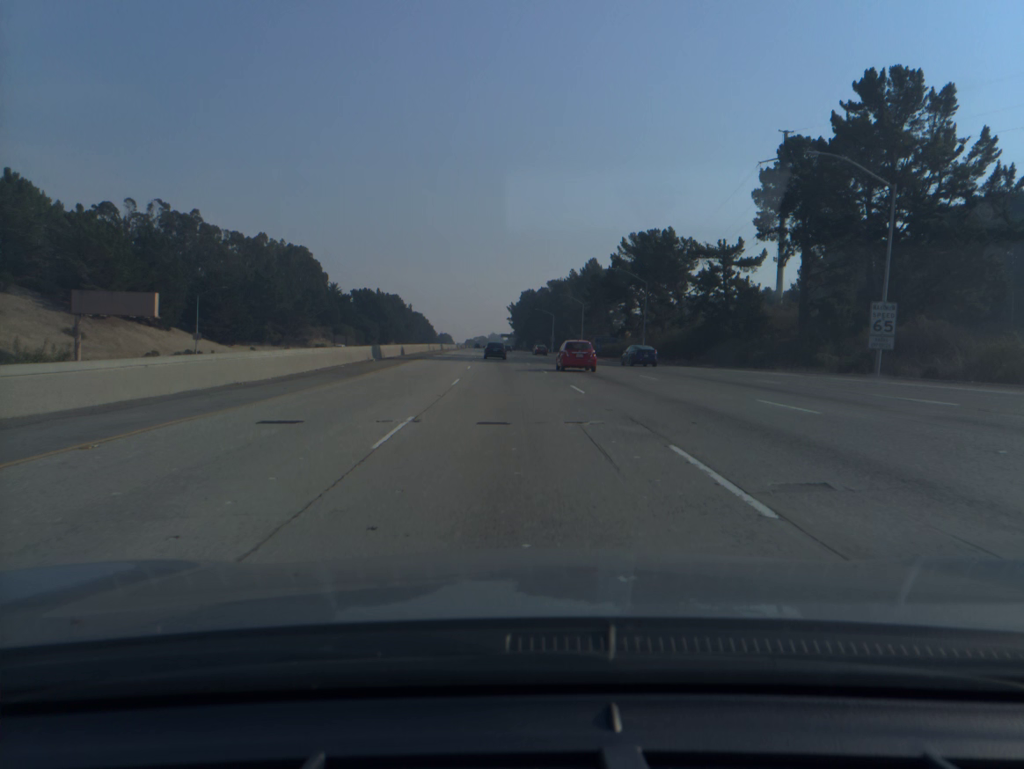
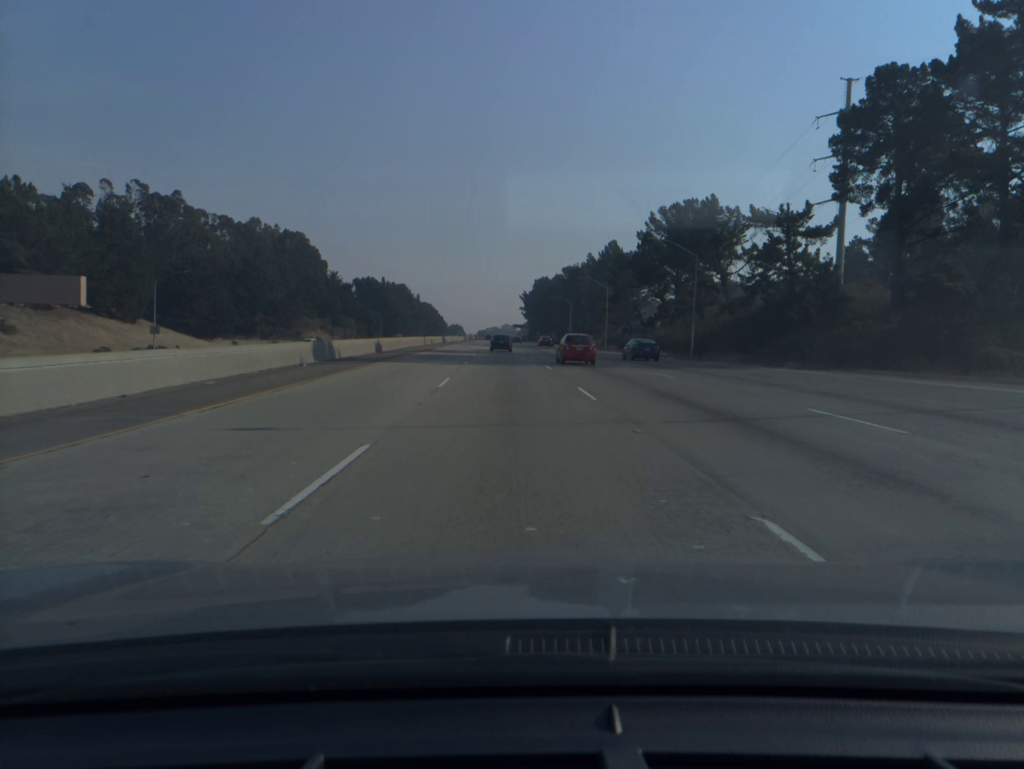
(-0.2, +18.3) m; -1°
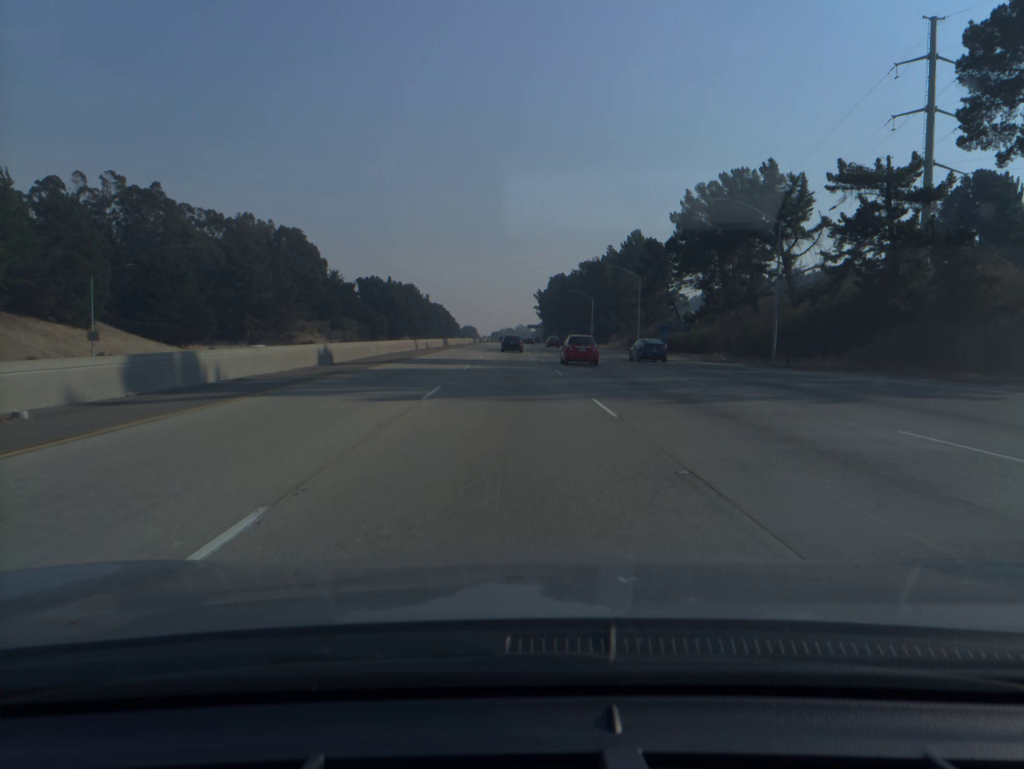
(-0.1, +18.3) m; -1°
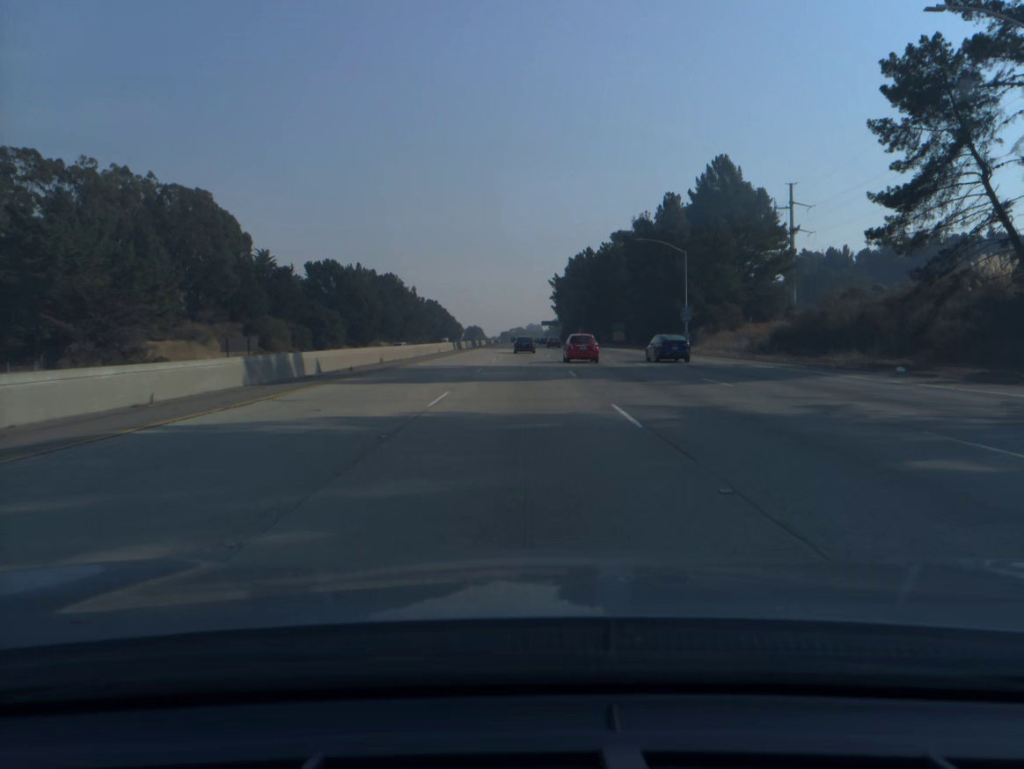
(-1.1, +73.9) m; -1°
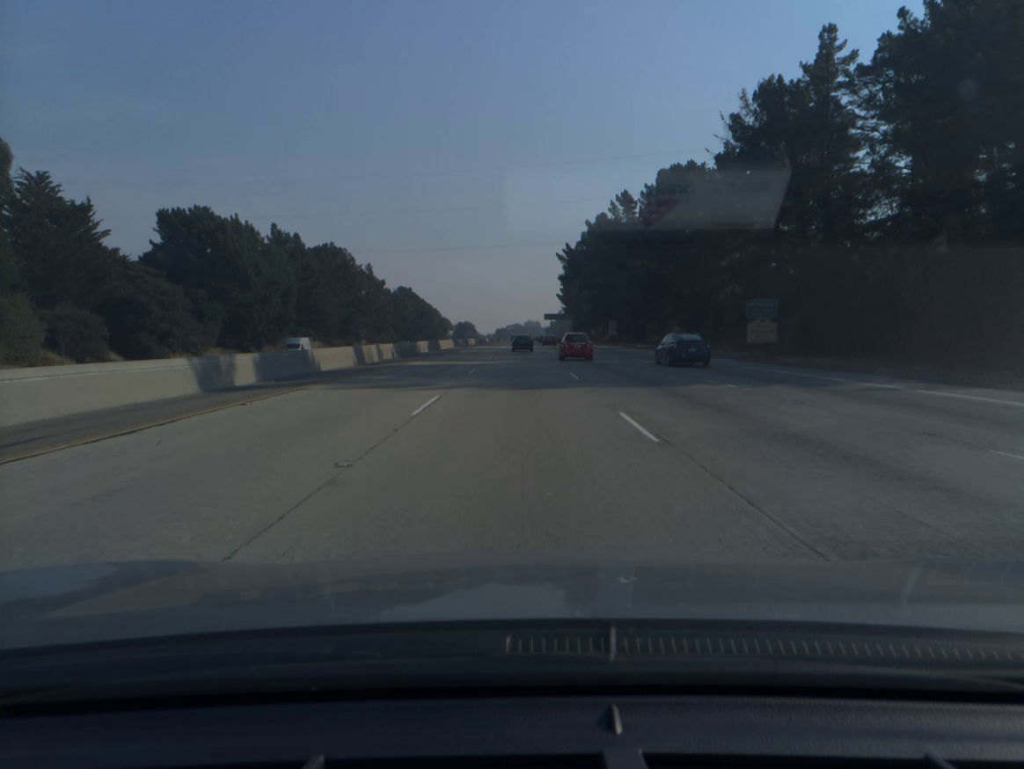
(+0.2, +74.7) m; 0°
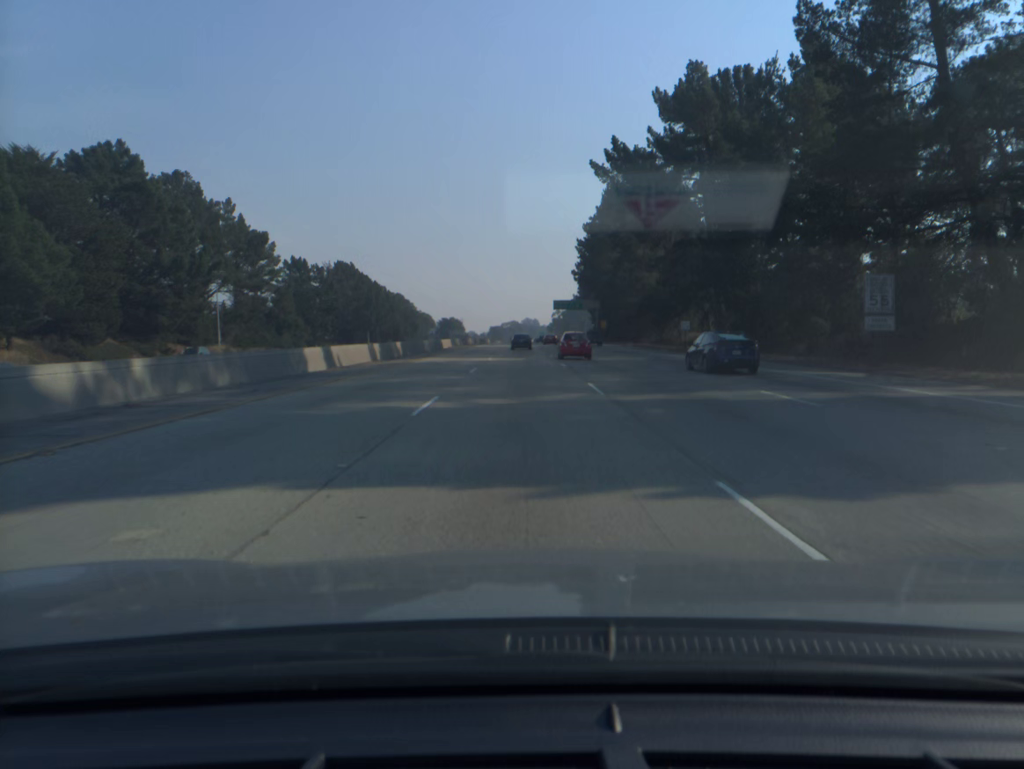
(0.0, +94.2) m; 0°
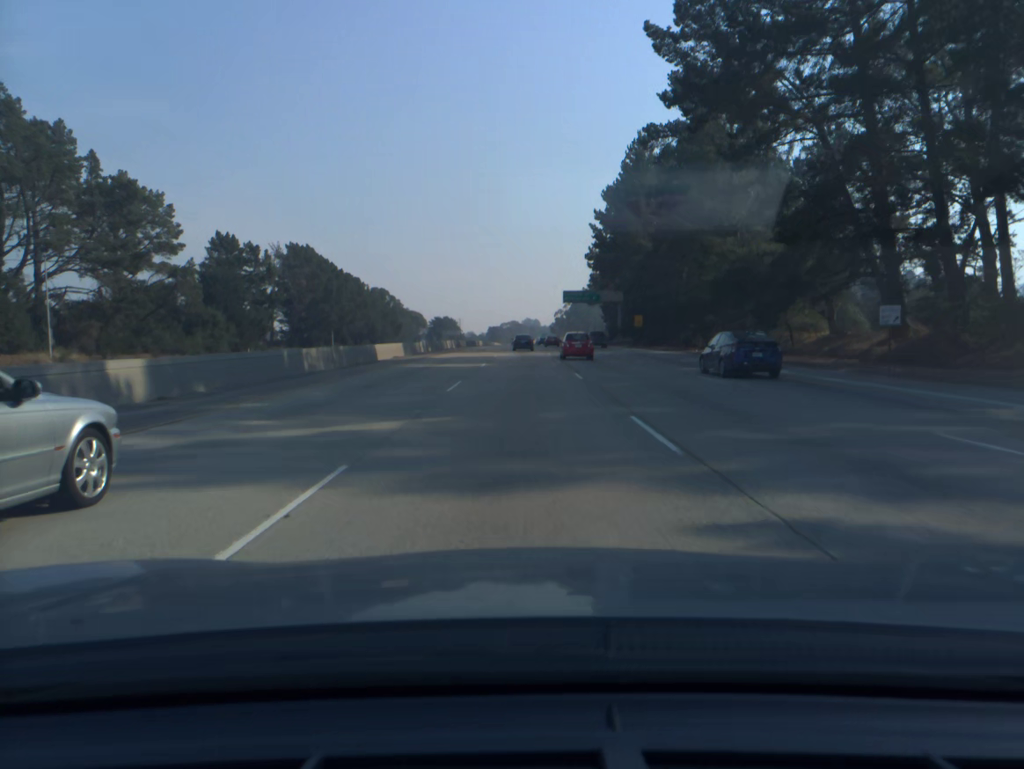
(0.0, +37.9) m; 0°
